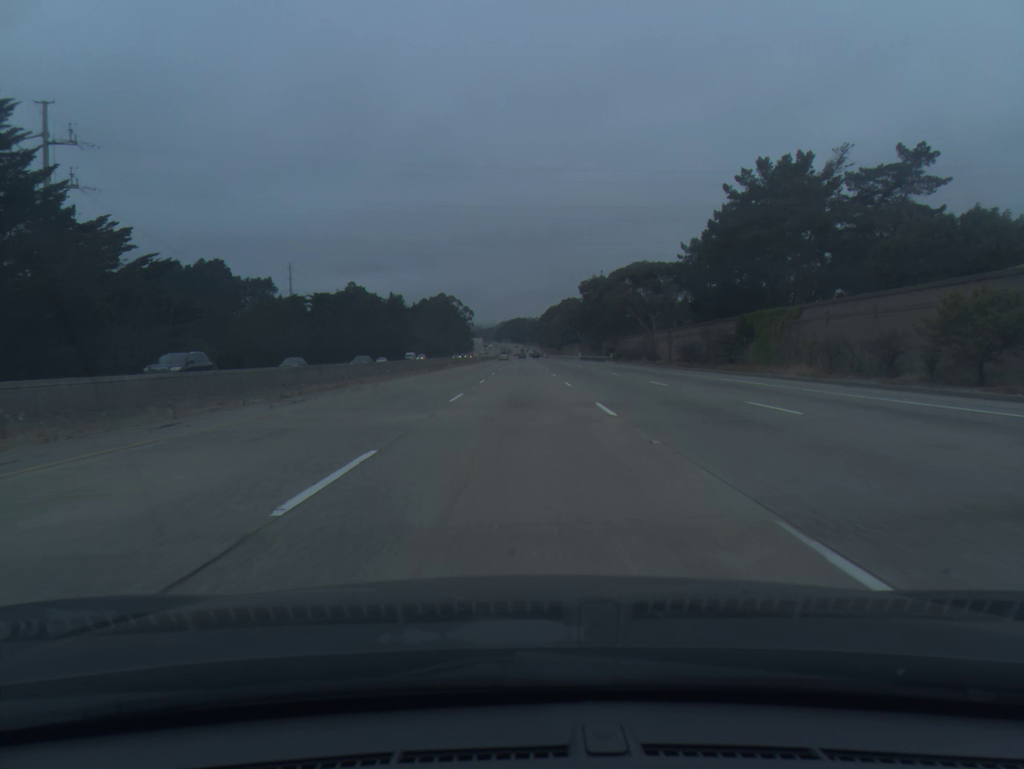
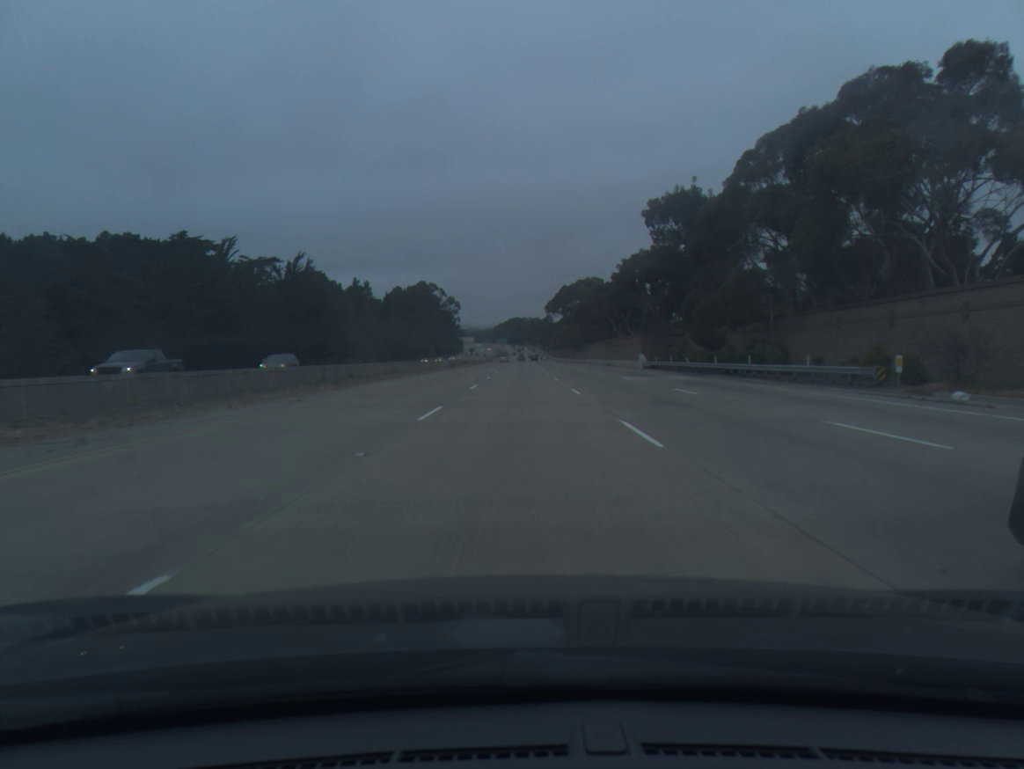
(+0.2, +93.3) m; 0°
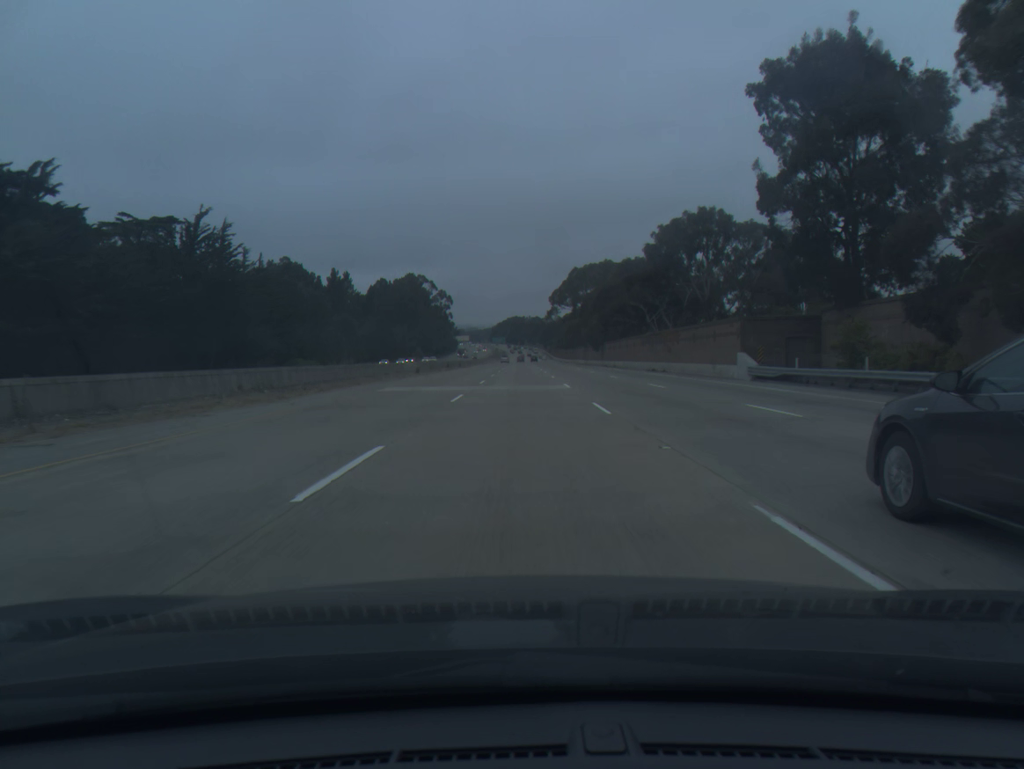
(0.0, +37.5) m; 0°
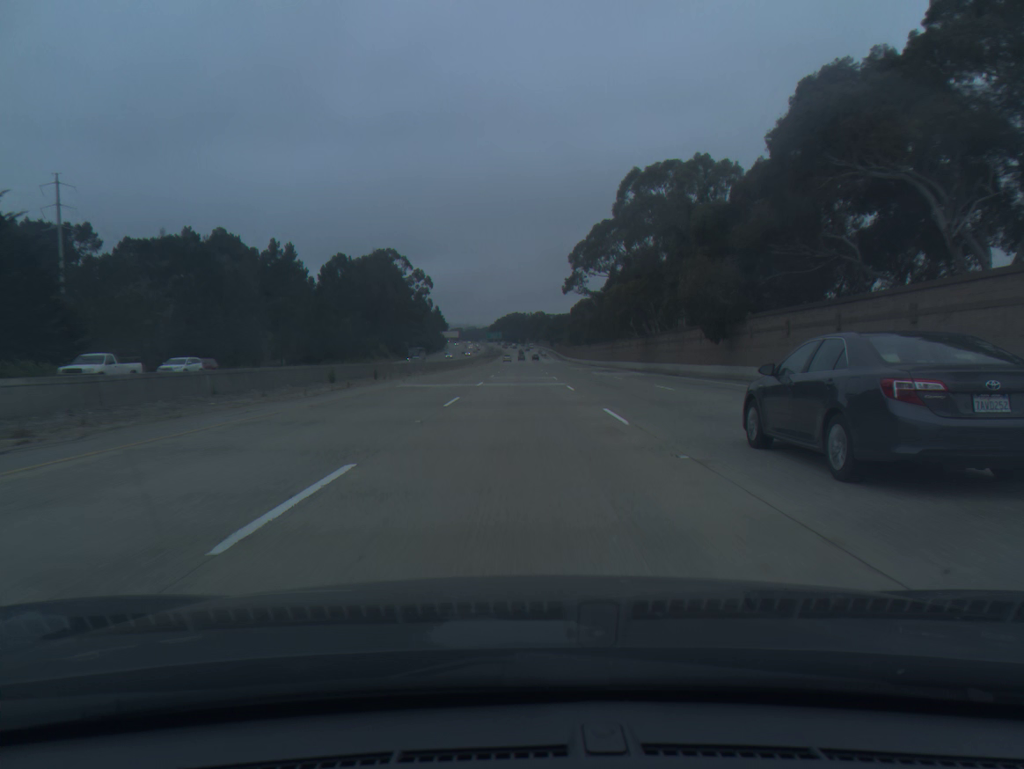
(+0.1, +75.0) m; 0°
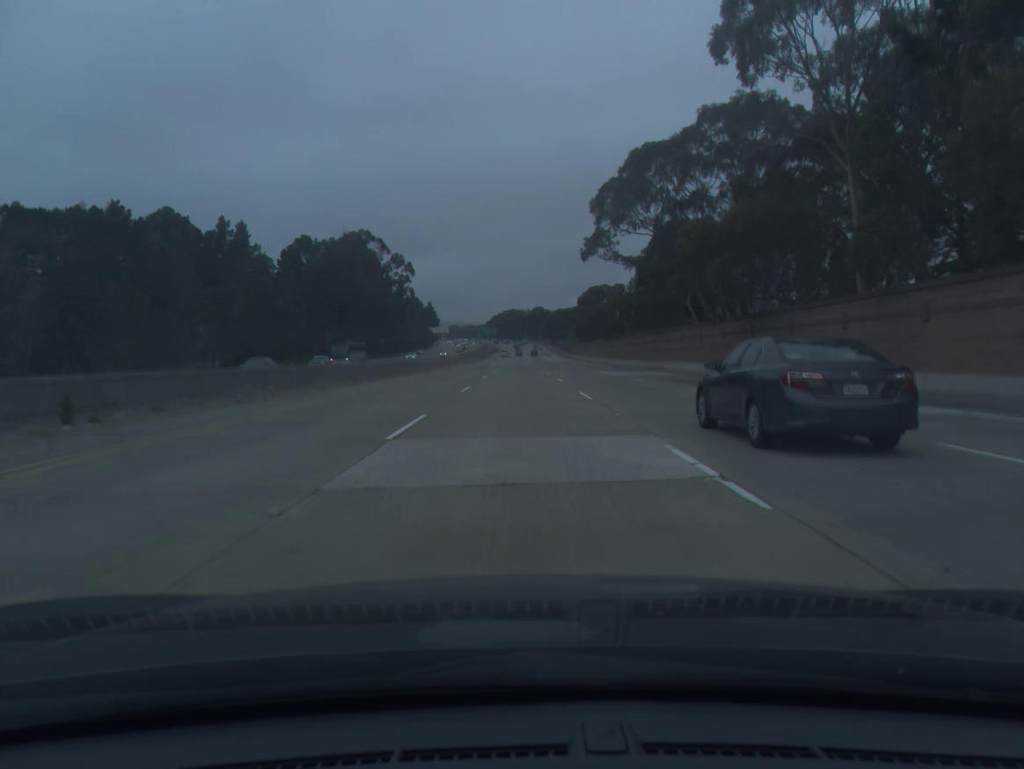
(+0.1, +37.5) m; 0°
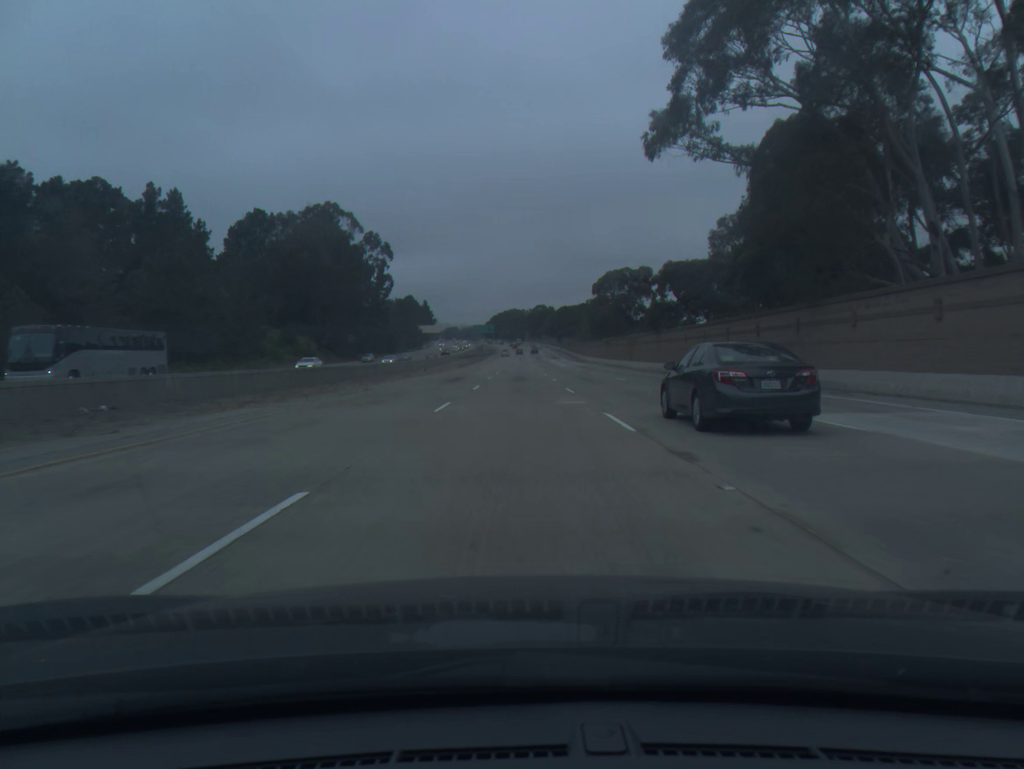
(0.0, +37.4) m; 0°
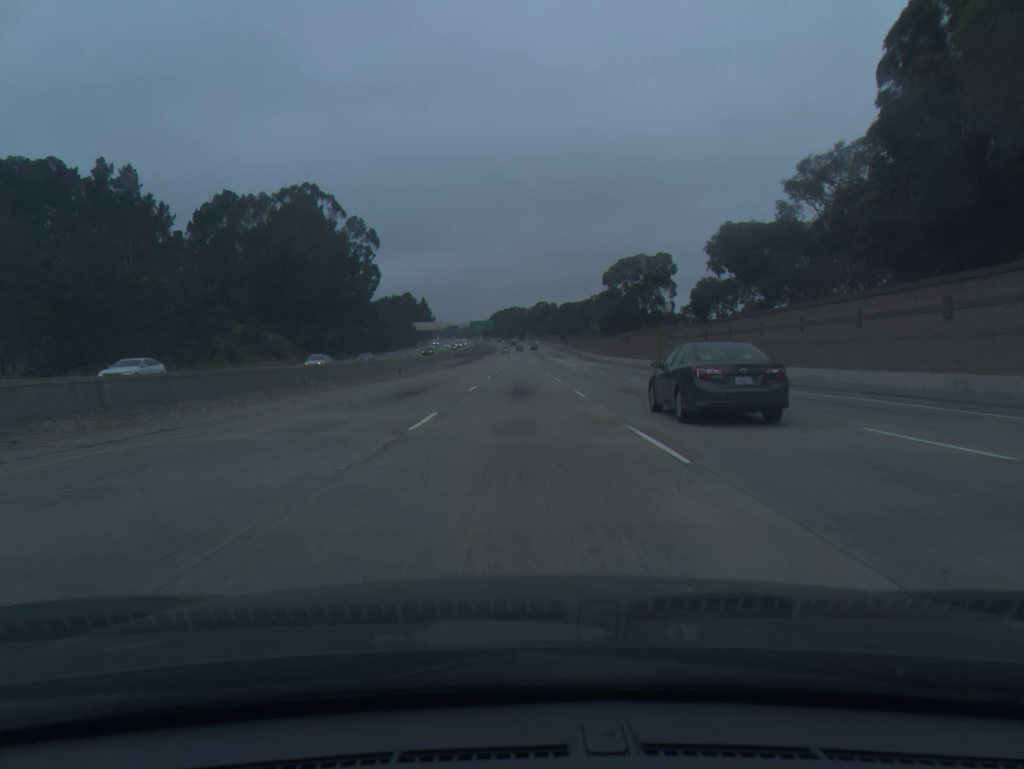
(0.0, +18.7) m; 0°
